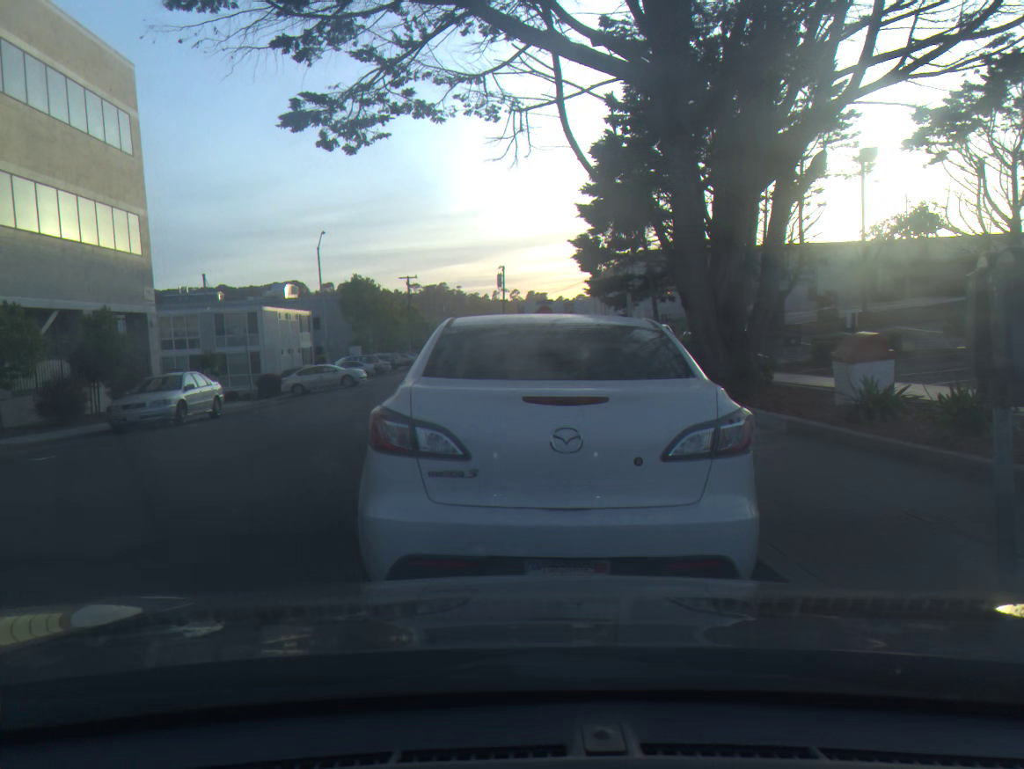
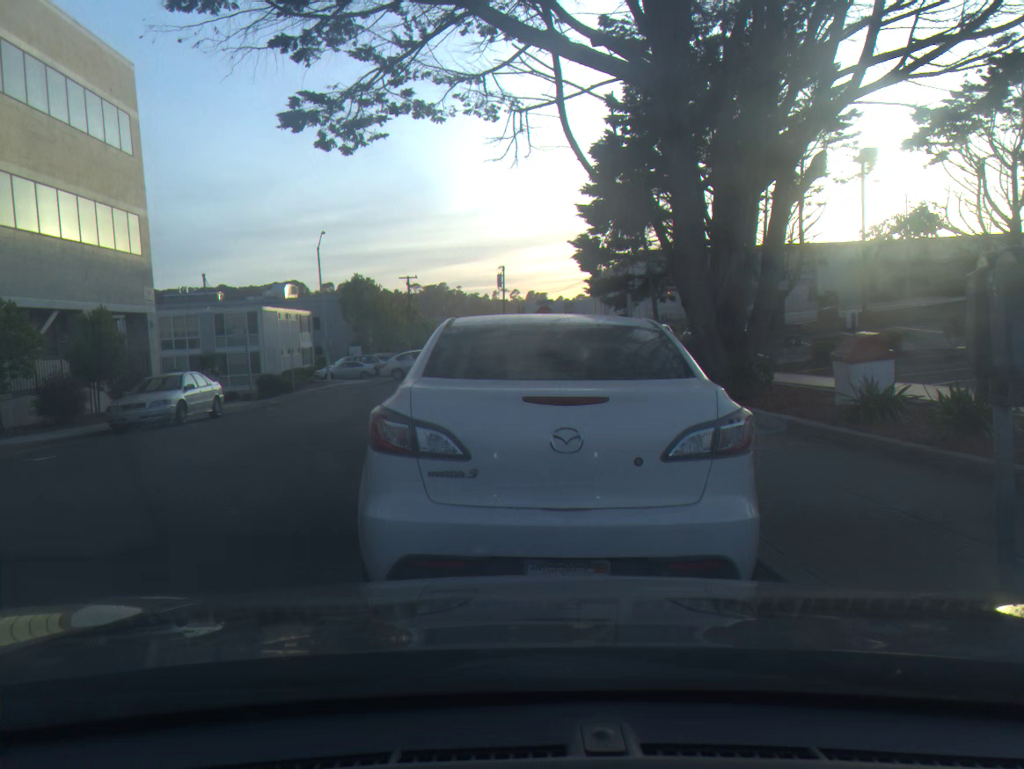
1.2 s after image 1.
(0.0, 0.0) m; 0°
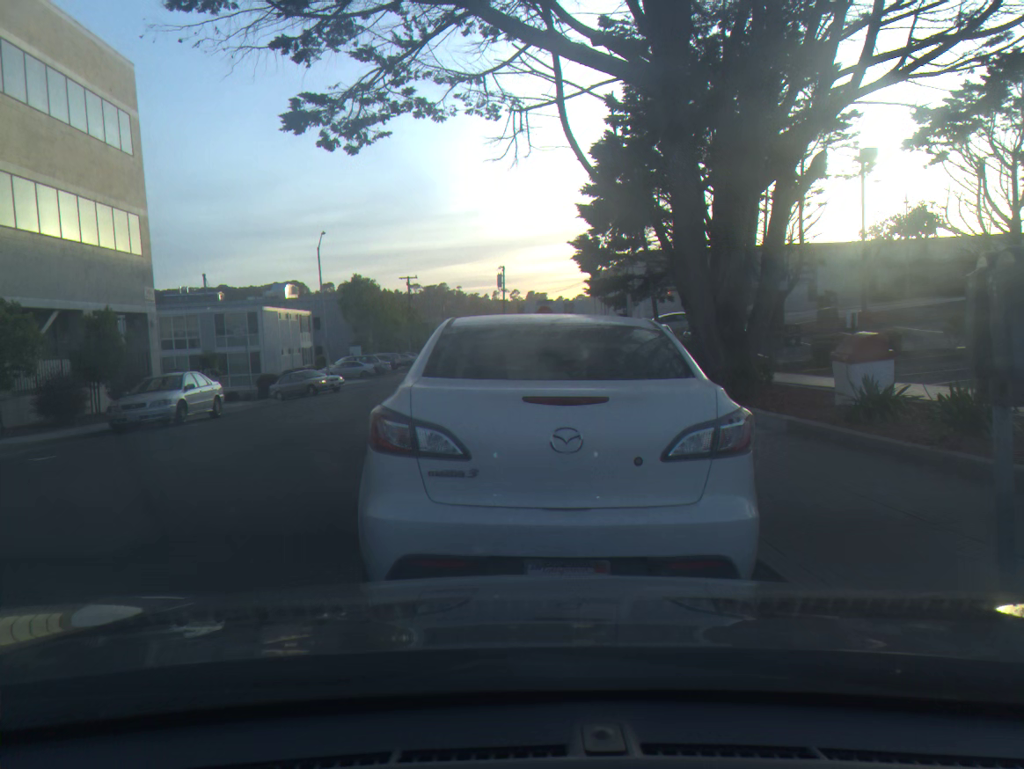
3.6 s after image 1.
(0.0, 0.0) m; 0°
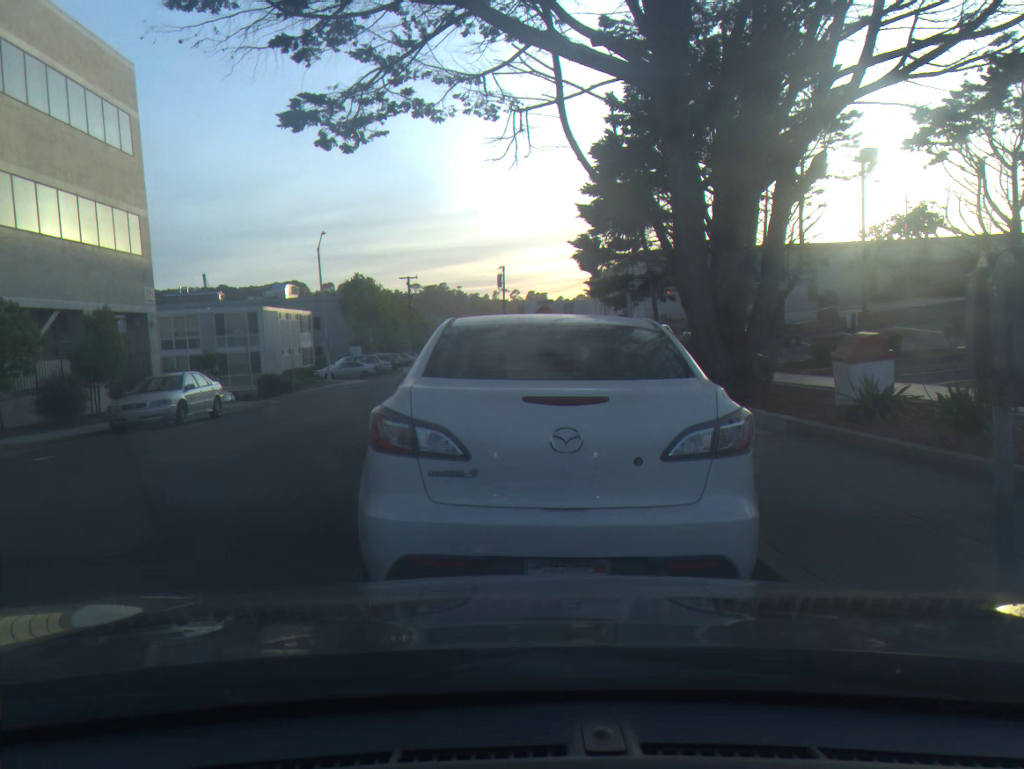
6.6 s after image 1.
(0.0, 0.0) m; 0°
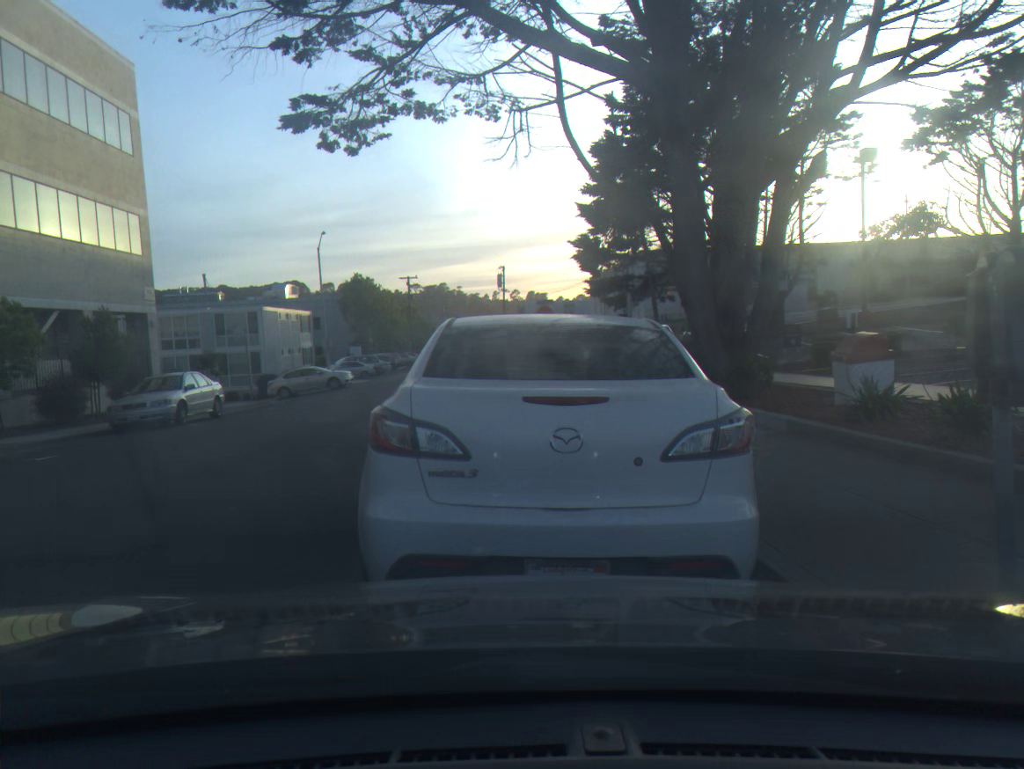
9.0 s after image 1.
(0.0, 0.0) m; 0°
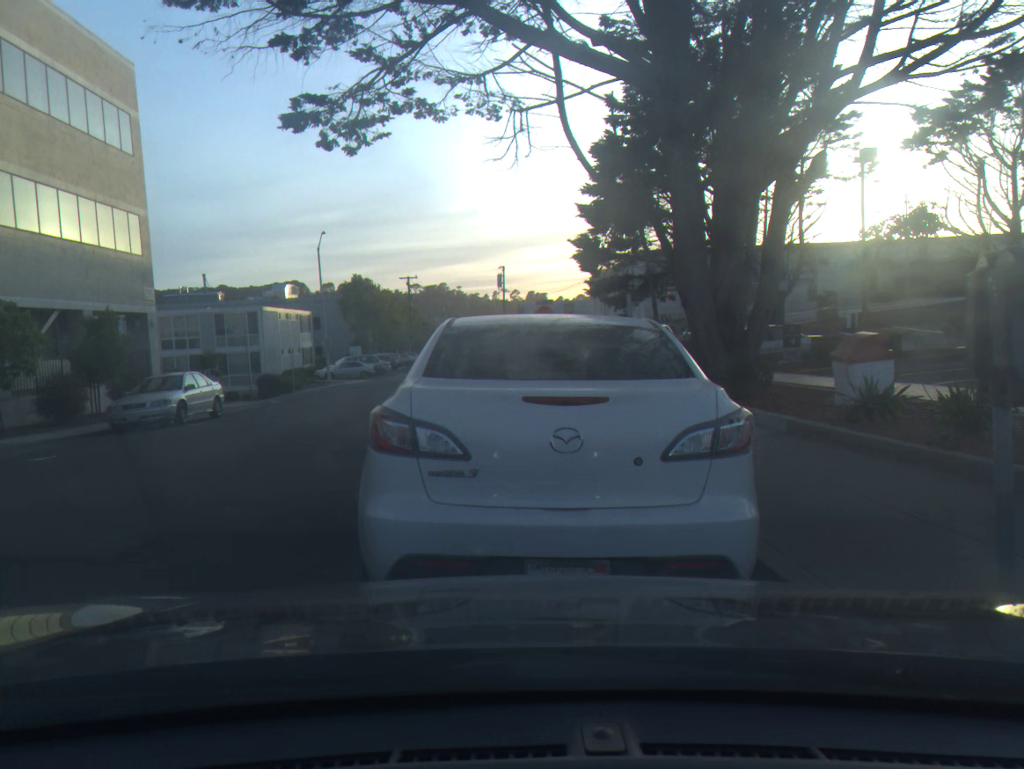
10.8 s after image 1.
(0.0, 0.0) m; 0°
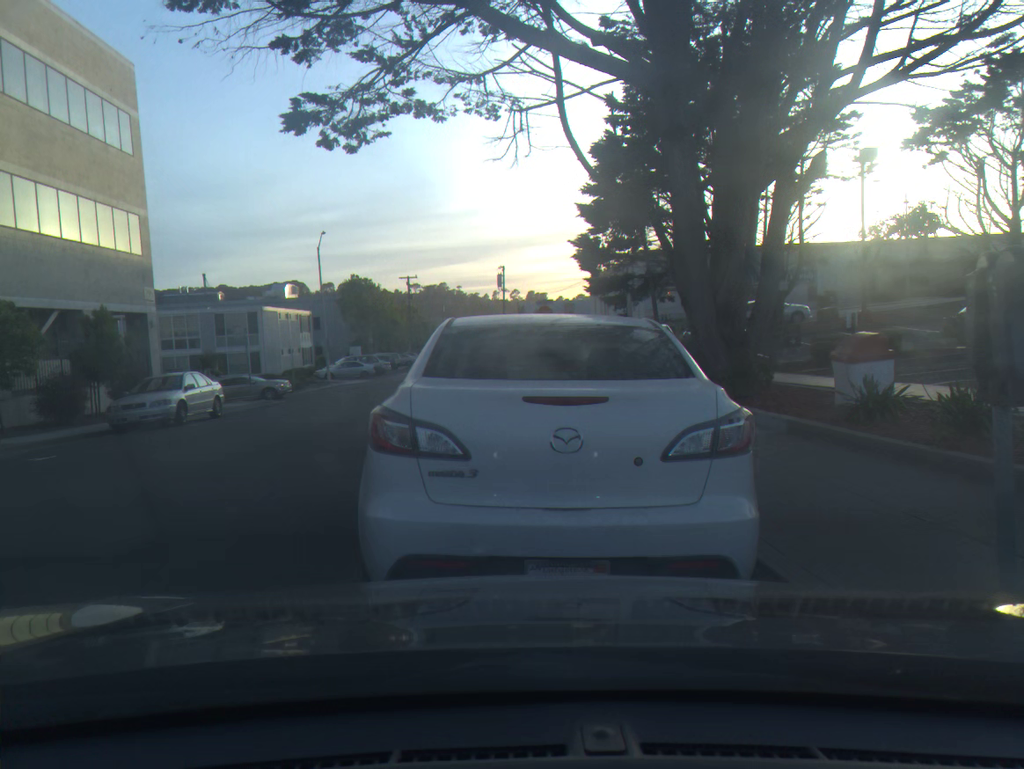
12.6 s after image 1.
(0.0, 0.0) m; 0°
